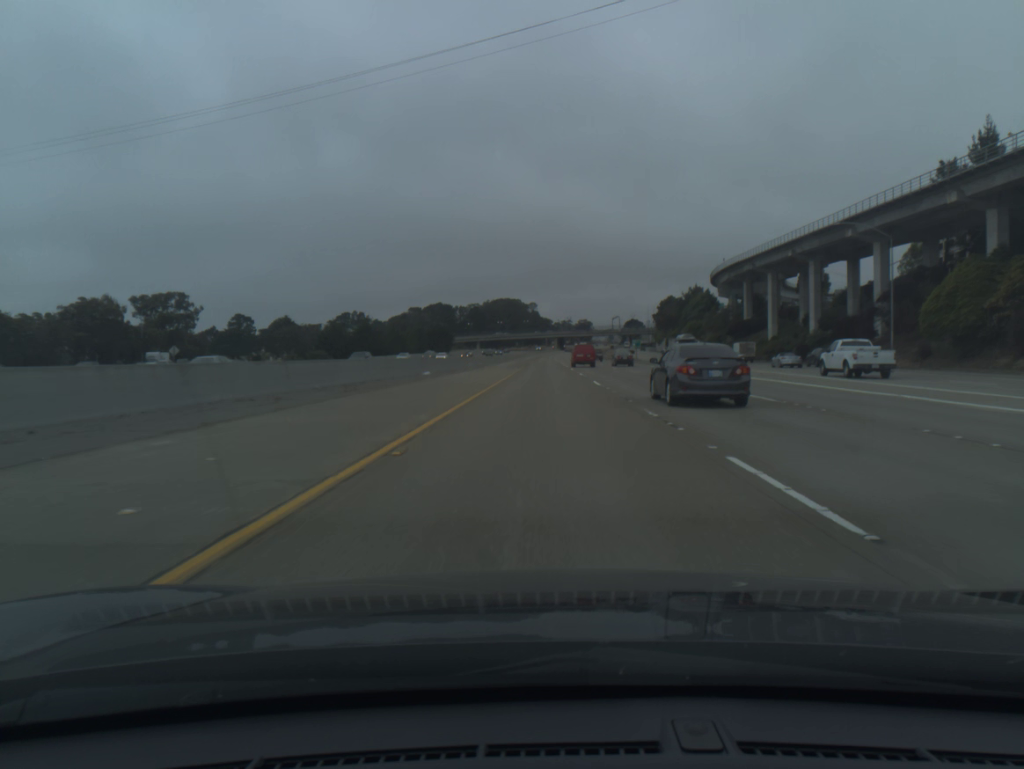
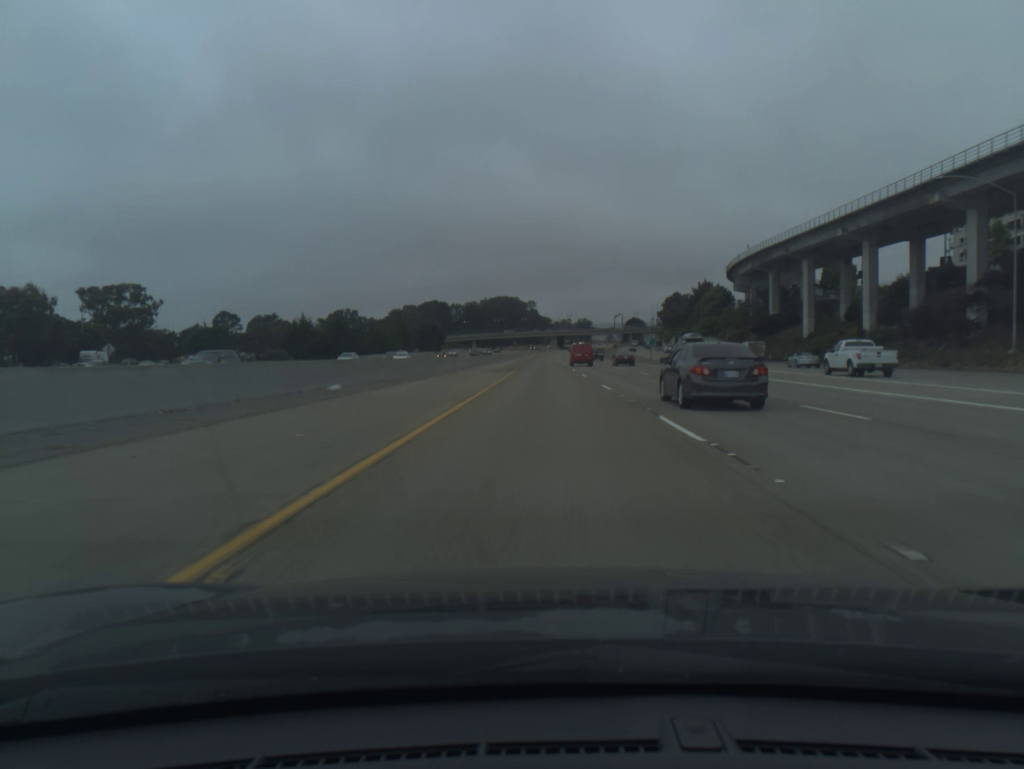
(0.0, +19.6) m; 0°
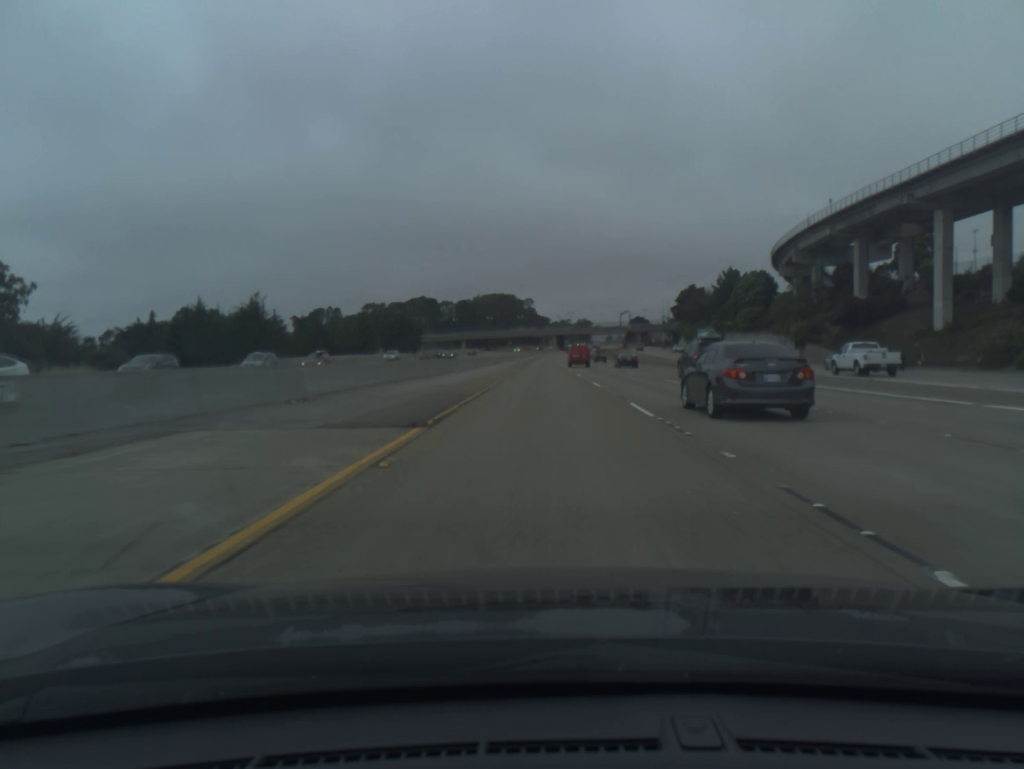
(+0.1, +39.3) m; 0°
